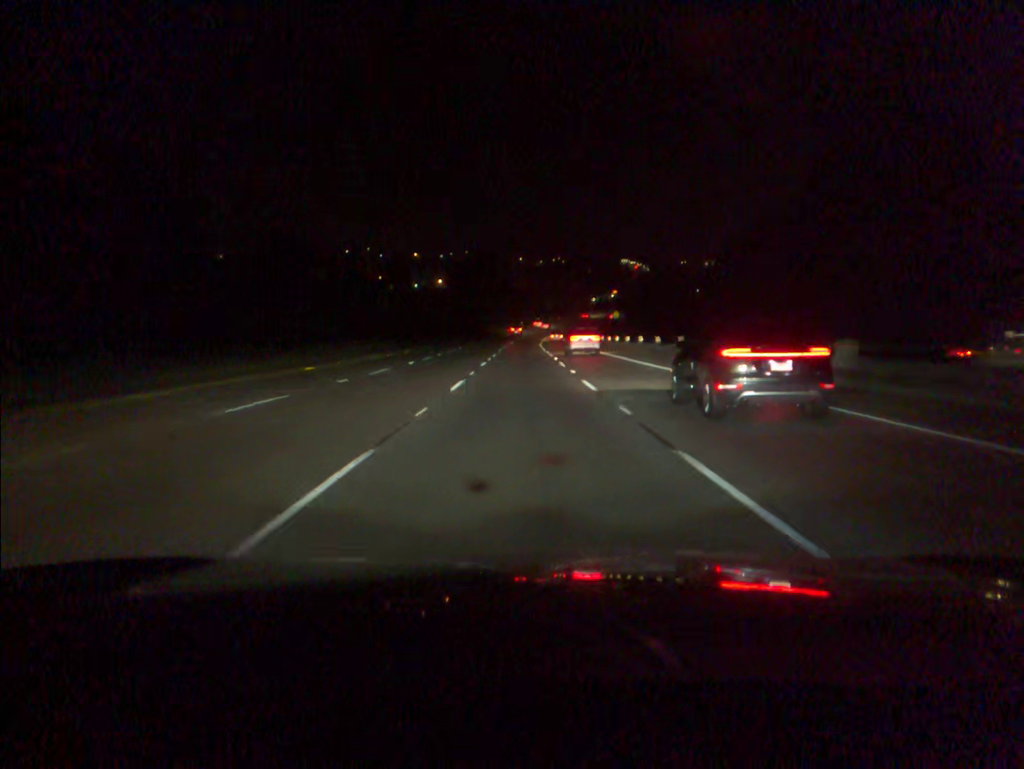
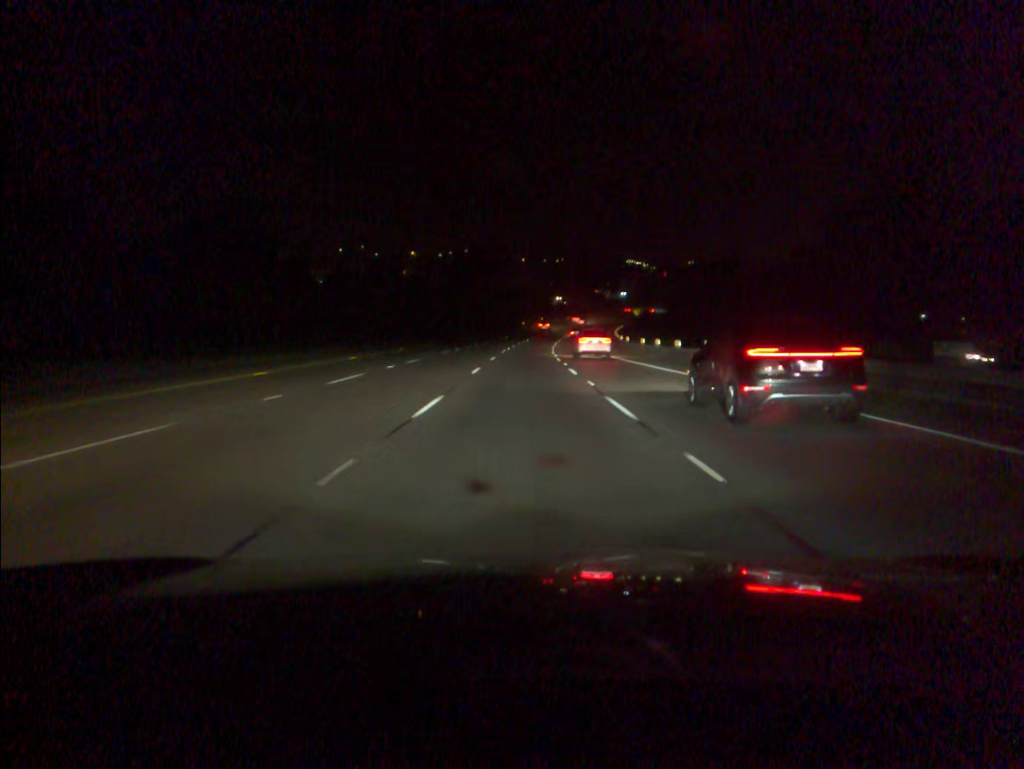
(0.0, +35.5) m; 0°
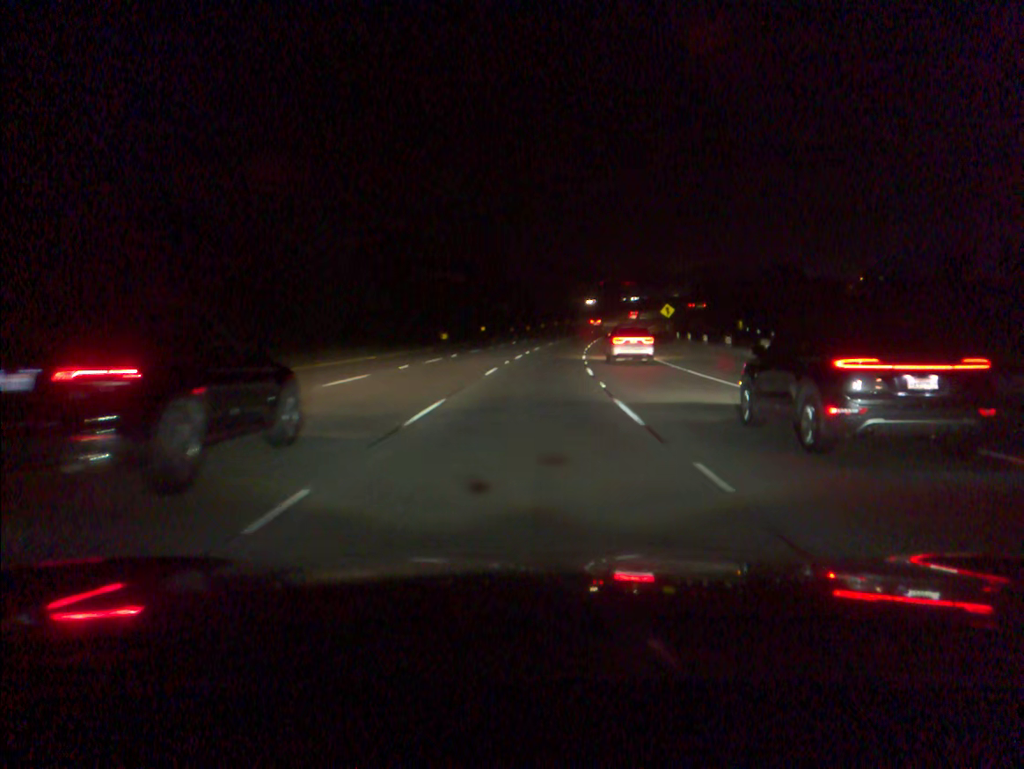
(+1.9, +88.2) m; +4°
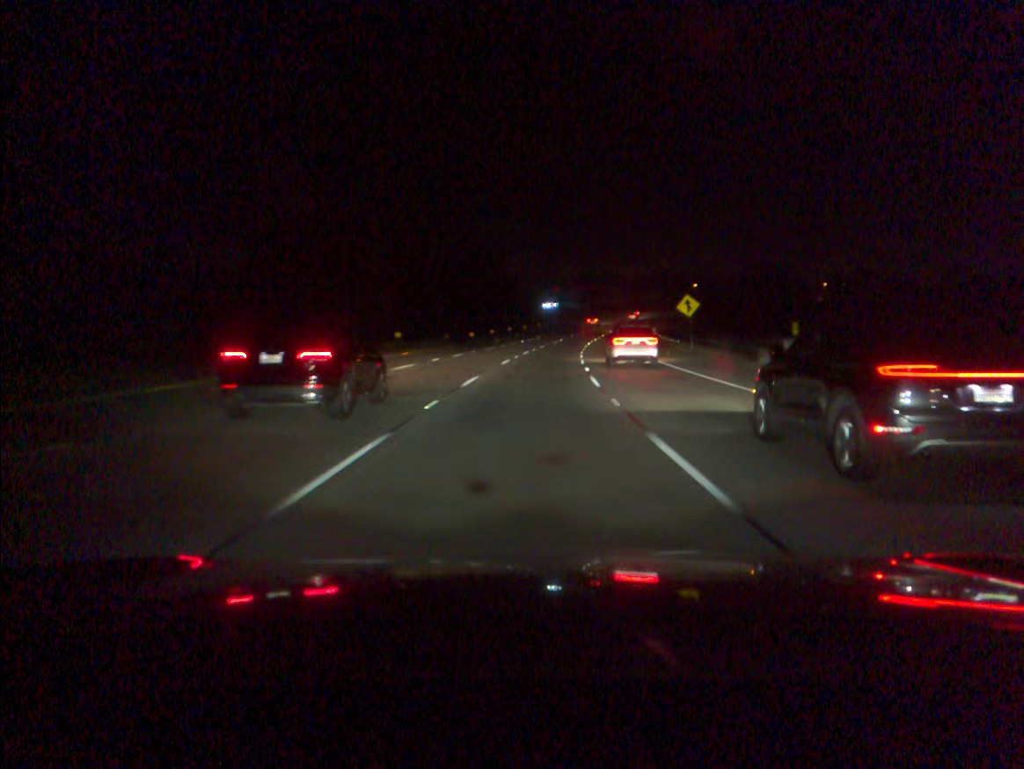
(+1.1, +34.9) m; +4°
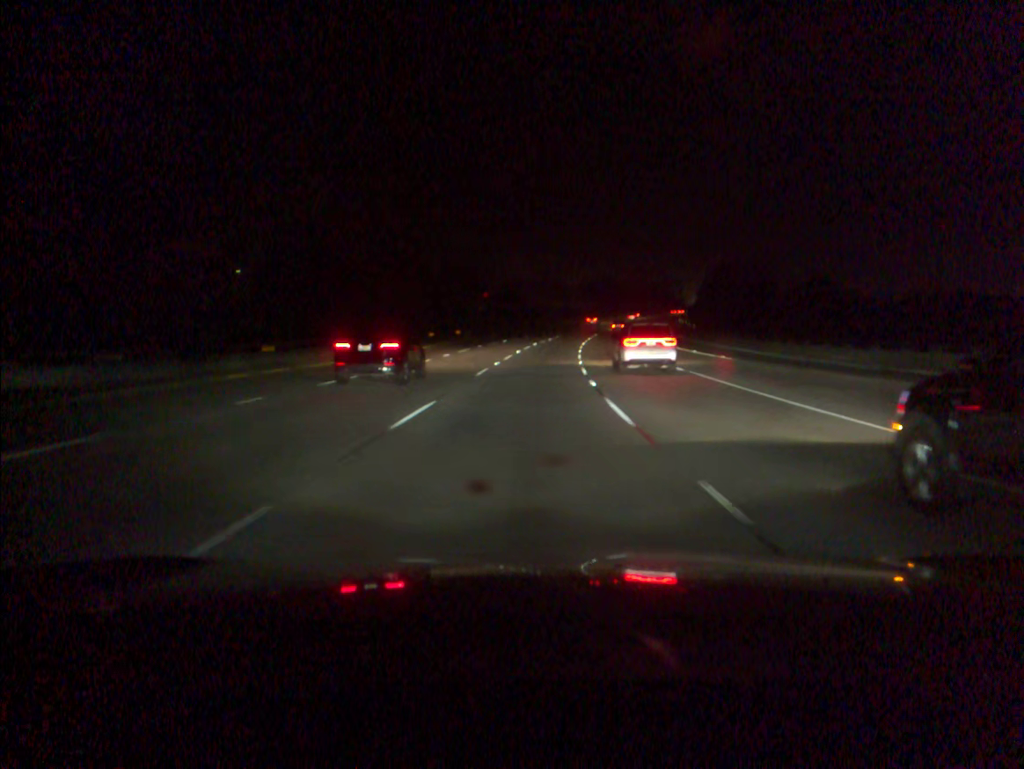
(+2.2, +52.5) m; +5°
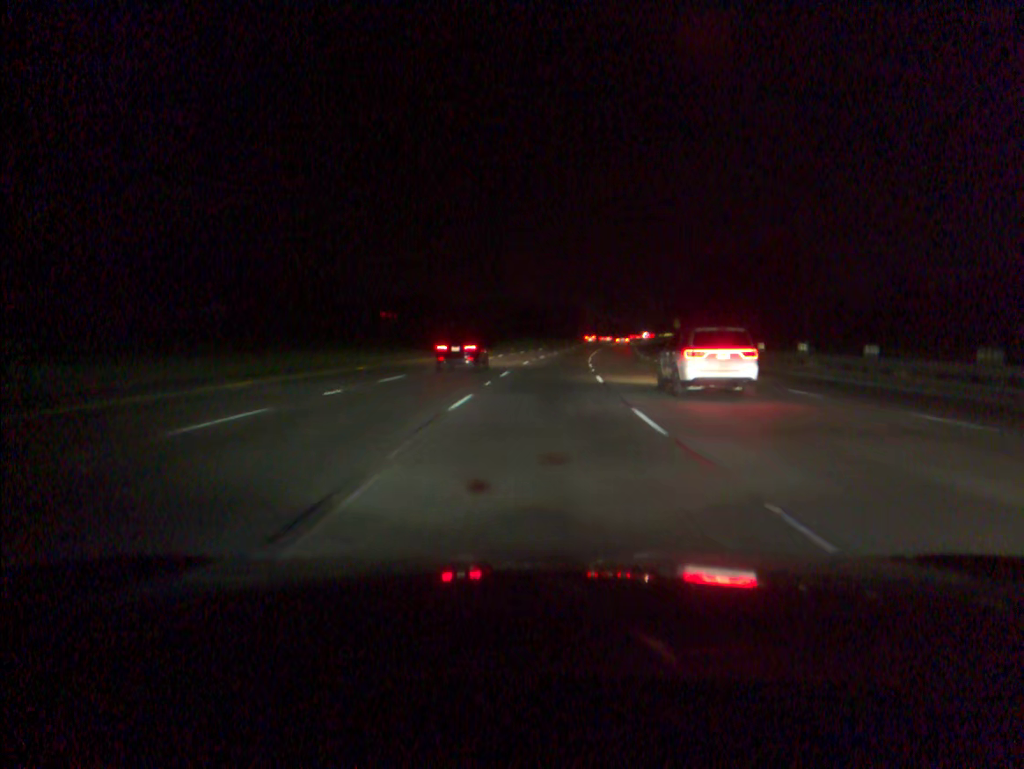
(+5.6, +87.2) m; +8°
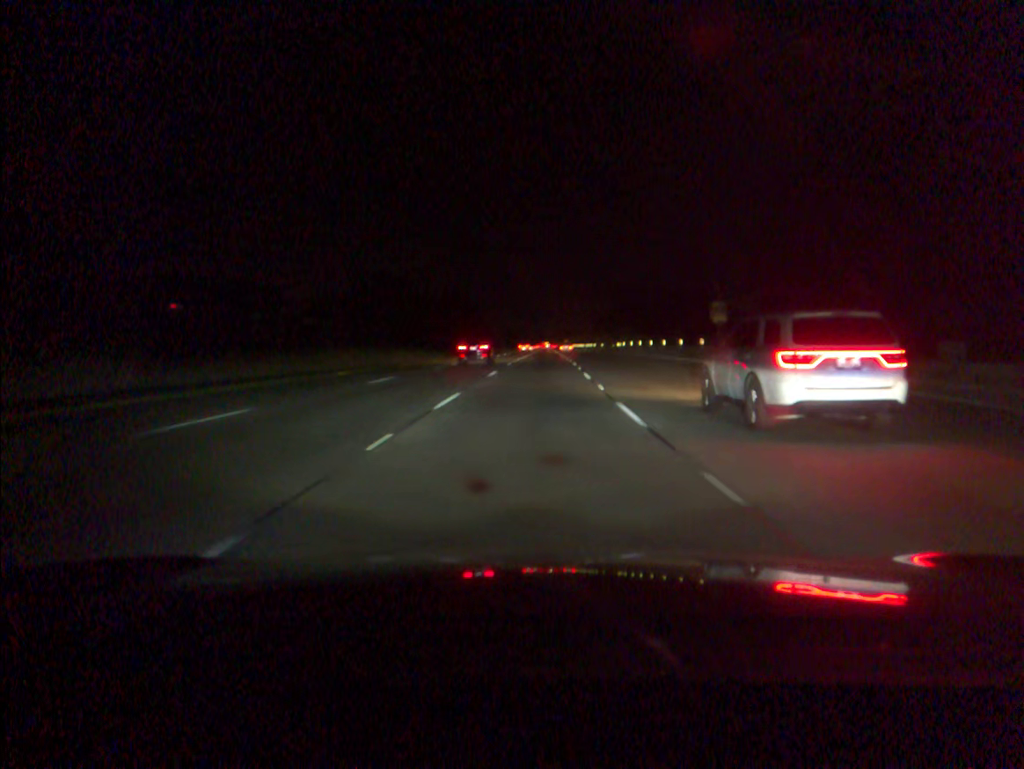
(+6.5, +86.8) m; +8°
